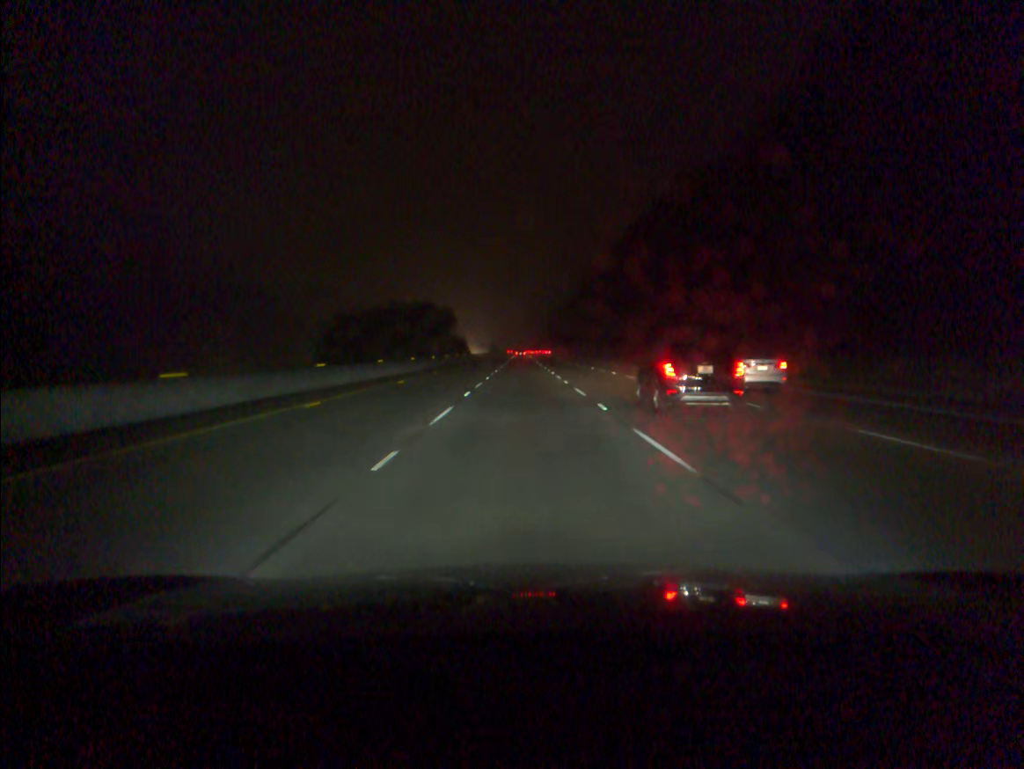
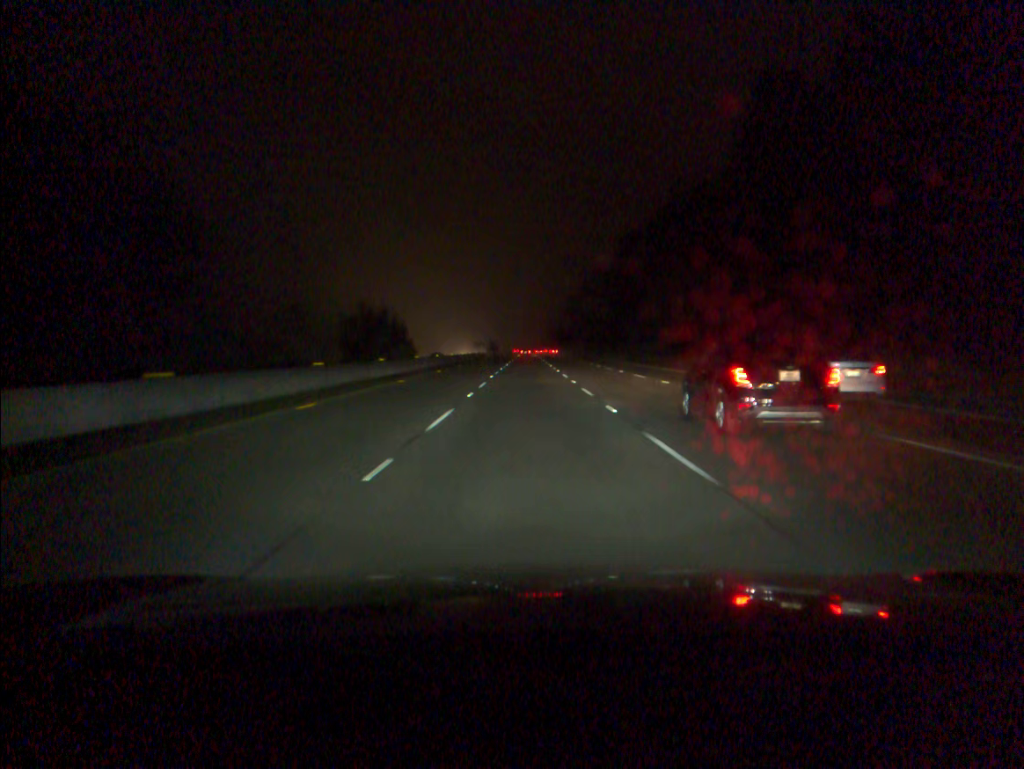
(-0.1, +74.0) m; 0°
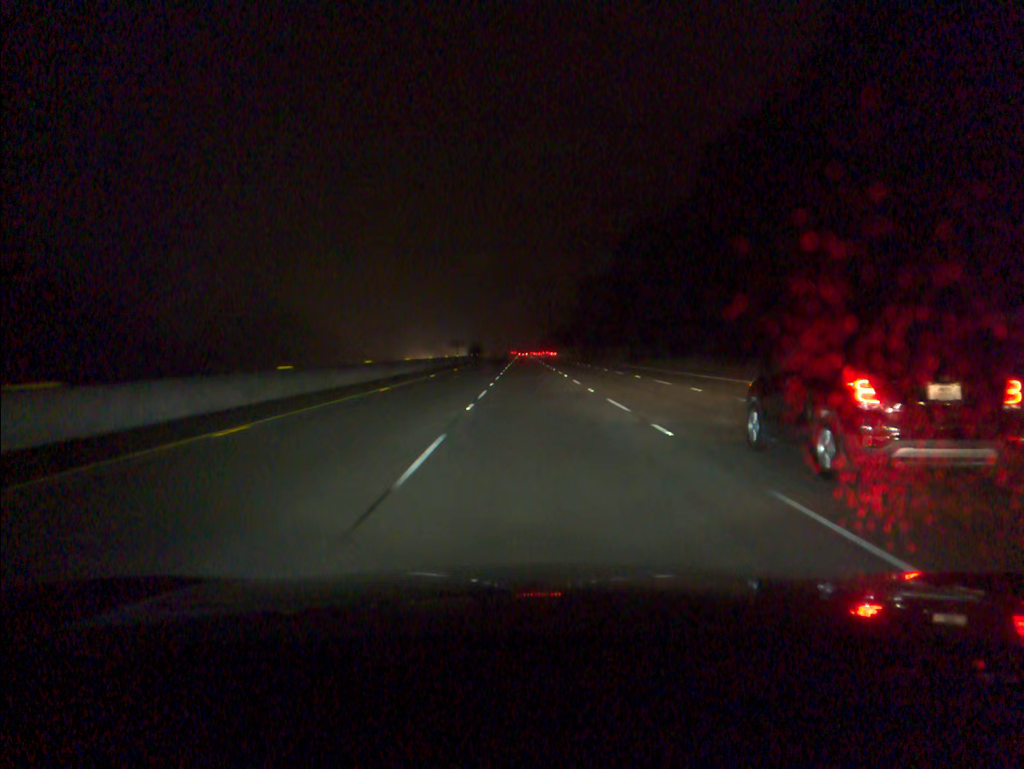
(-0.1, +93.0) m; 0°
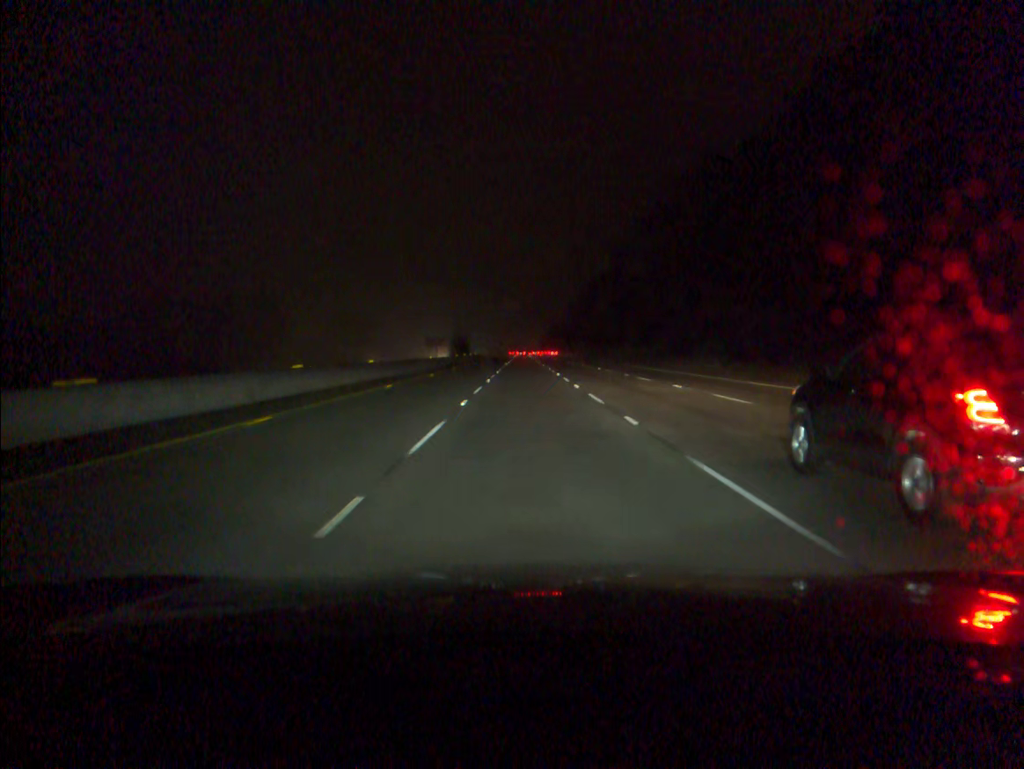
(+0.2, +56.2) m; 0°
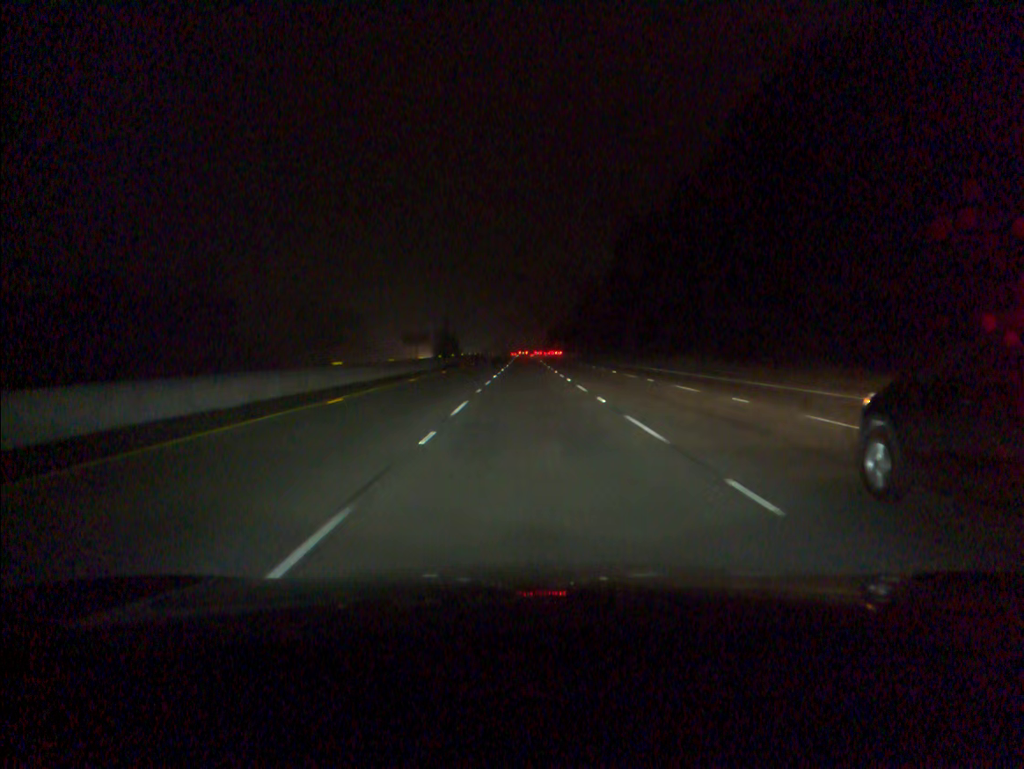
(-0.1, +37.7) m; 0°
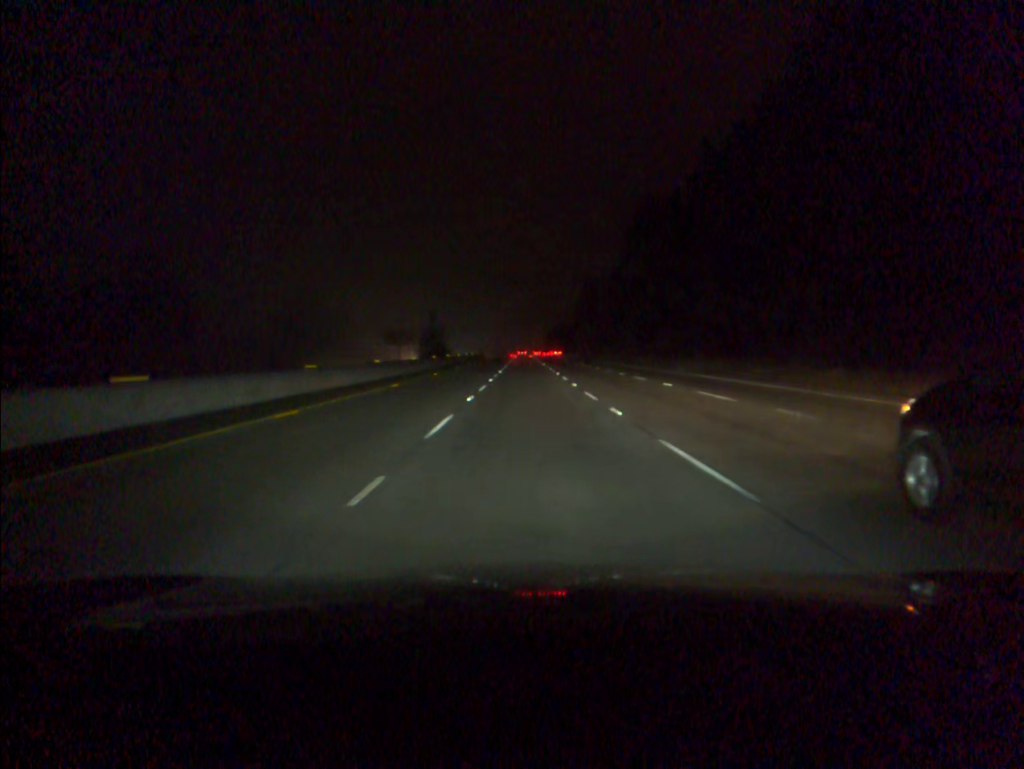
(0.0, +19.0) m; 0°
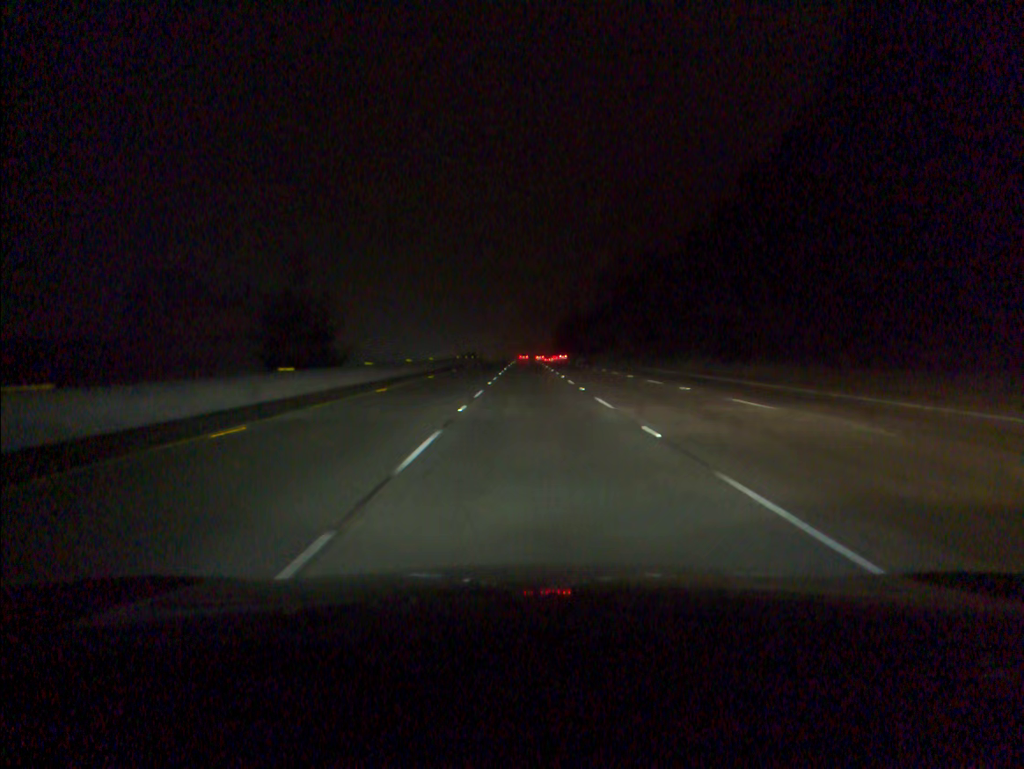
(-0.1, +76.4) m; 0°
